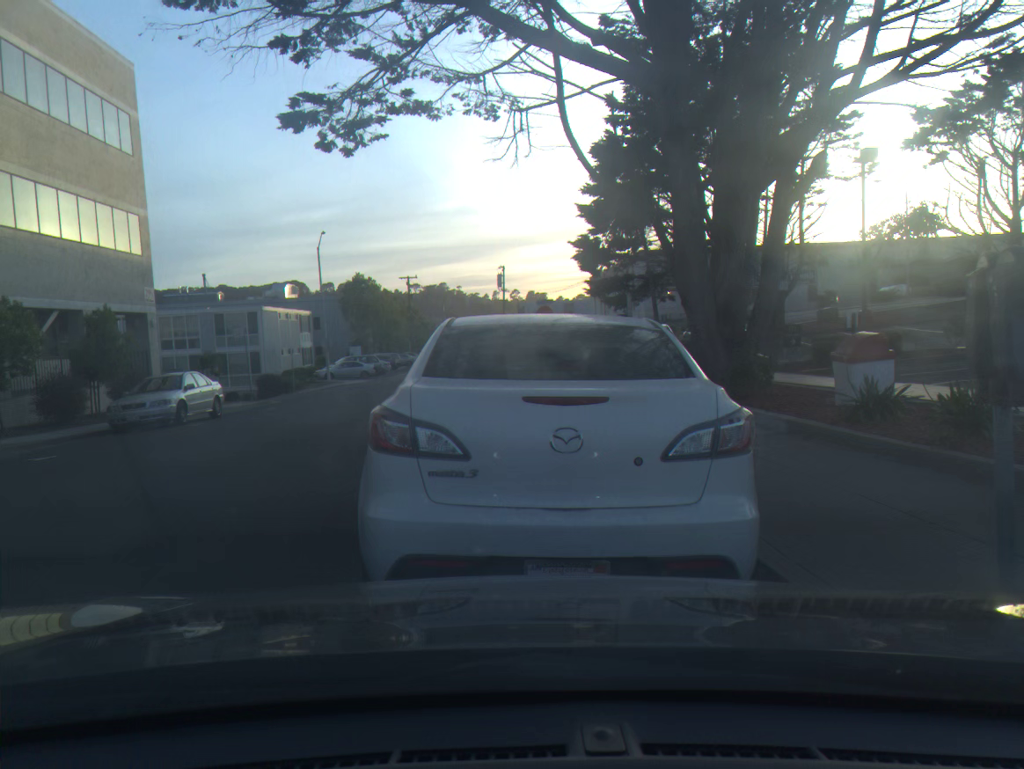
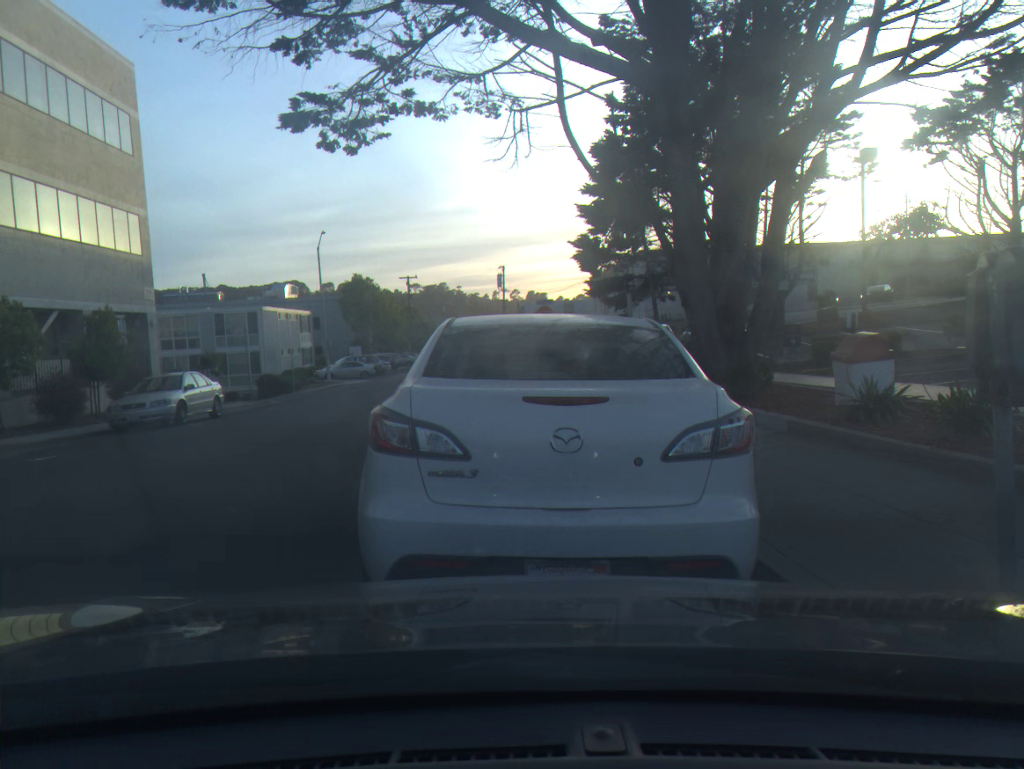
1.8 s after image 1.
(0.0, 0.0) m; 0°
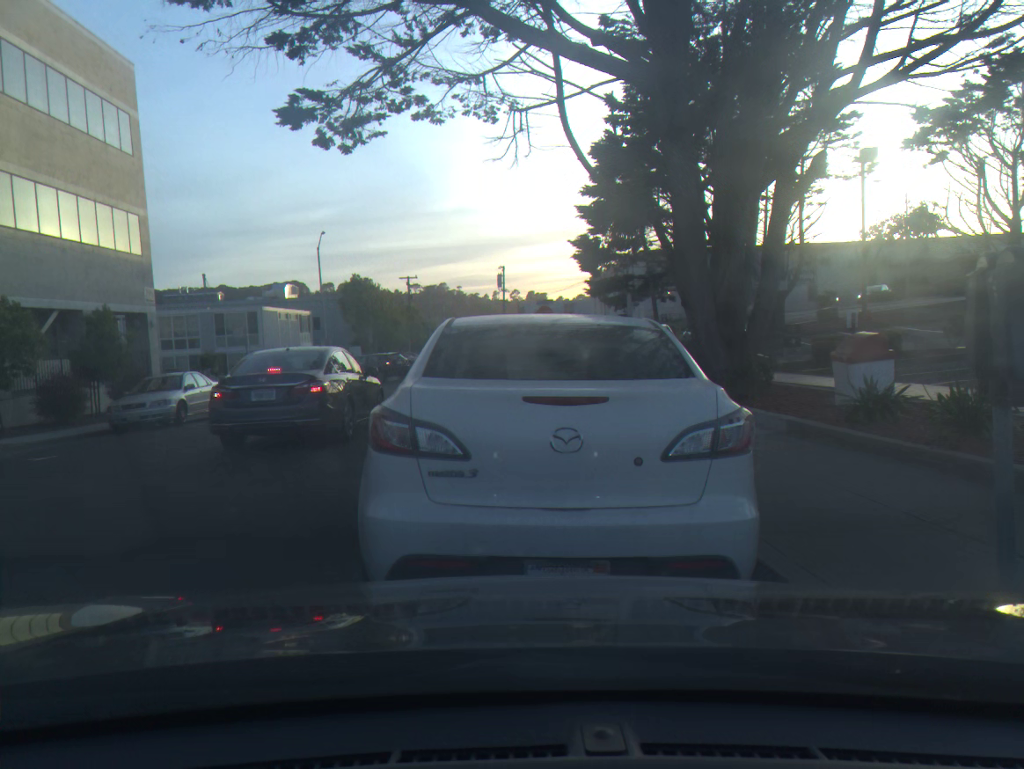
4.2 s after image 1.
(0.0, 0.0) m; 0°
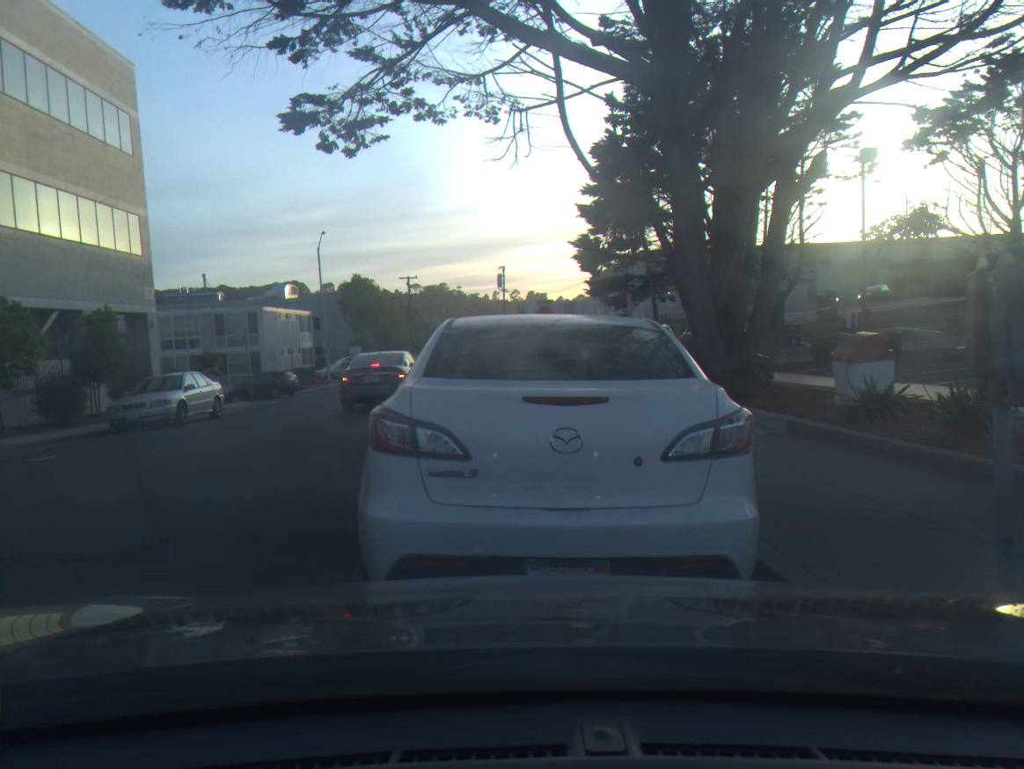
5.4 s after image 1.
(0.0, 0.0) m; 0°
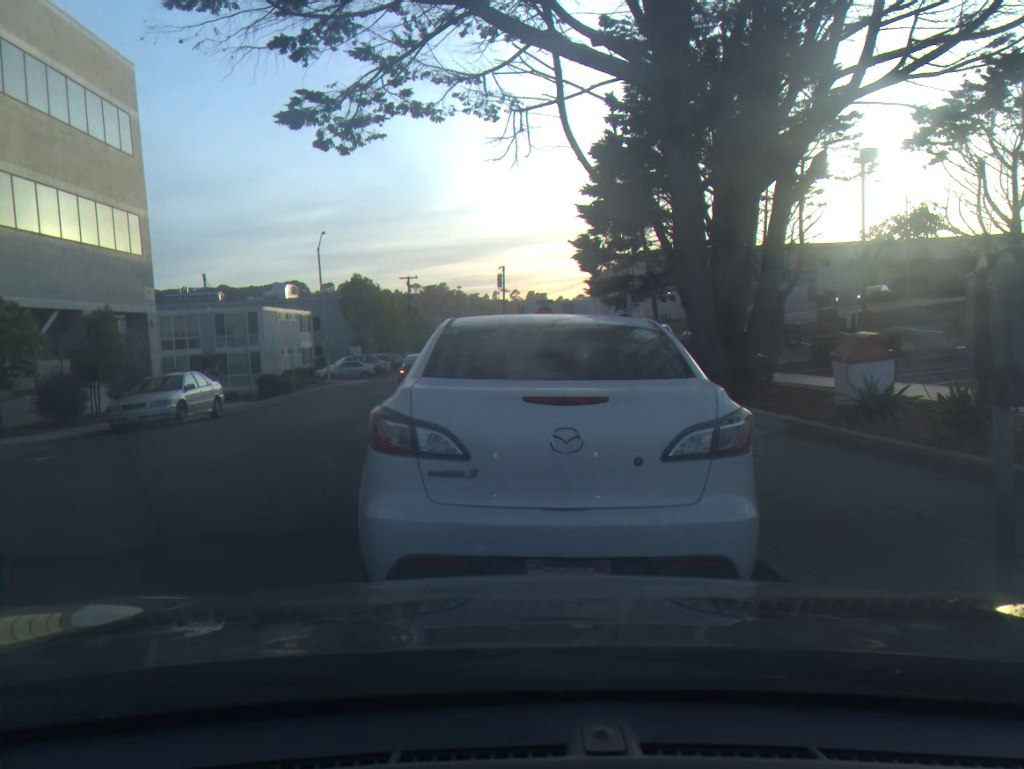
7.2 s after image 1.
(0.0, 0.0) m; 0°
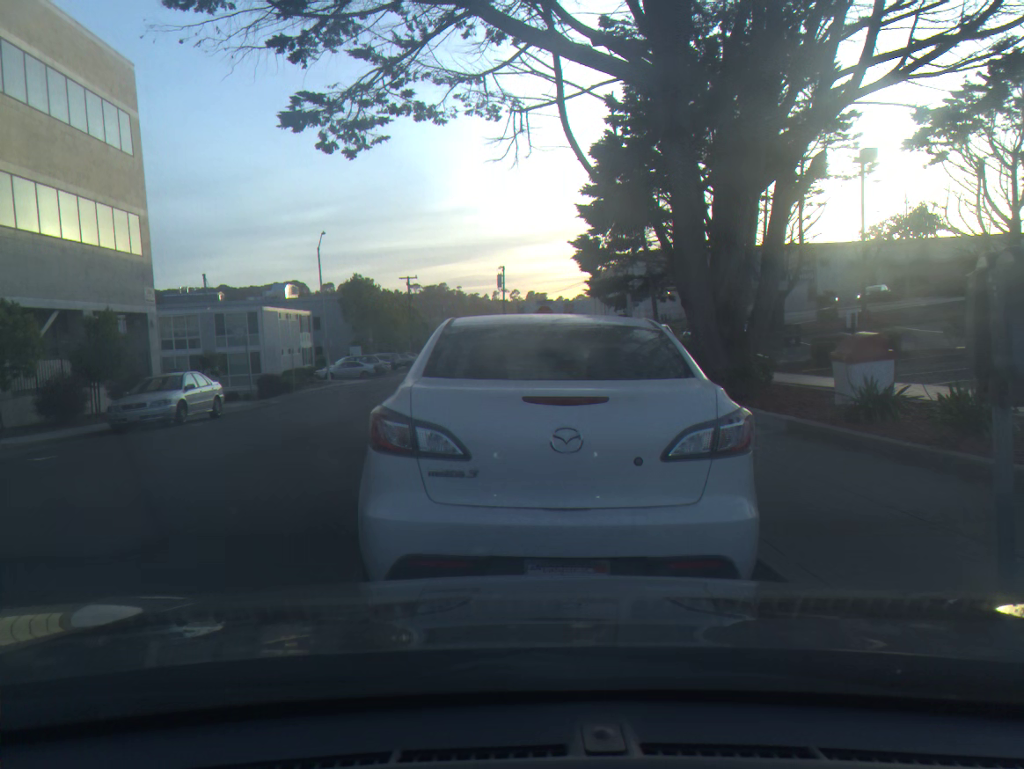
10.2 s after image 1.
(0.0, 0.0) m; 0°
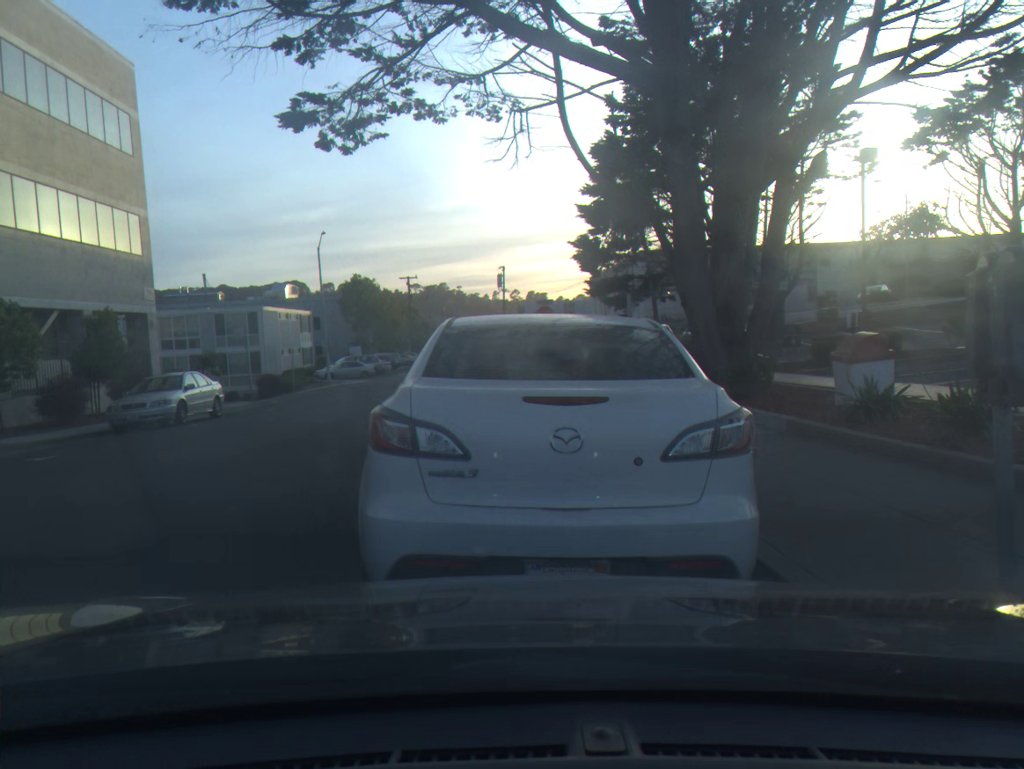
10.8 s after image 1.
(0.0, 0.0) m; 0°
